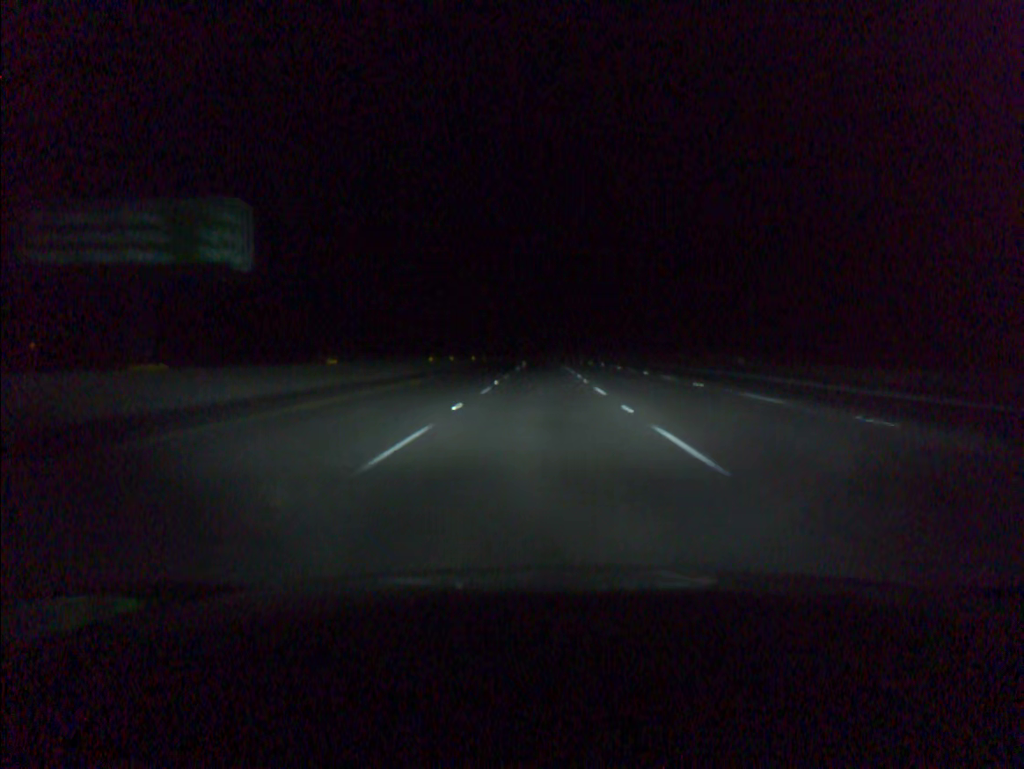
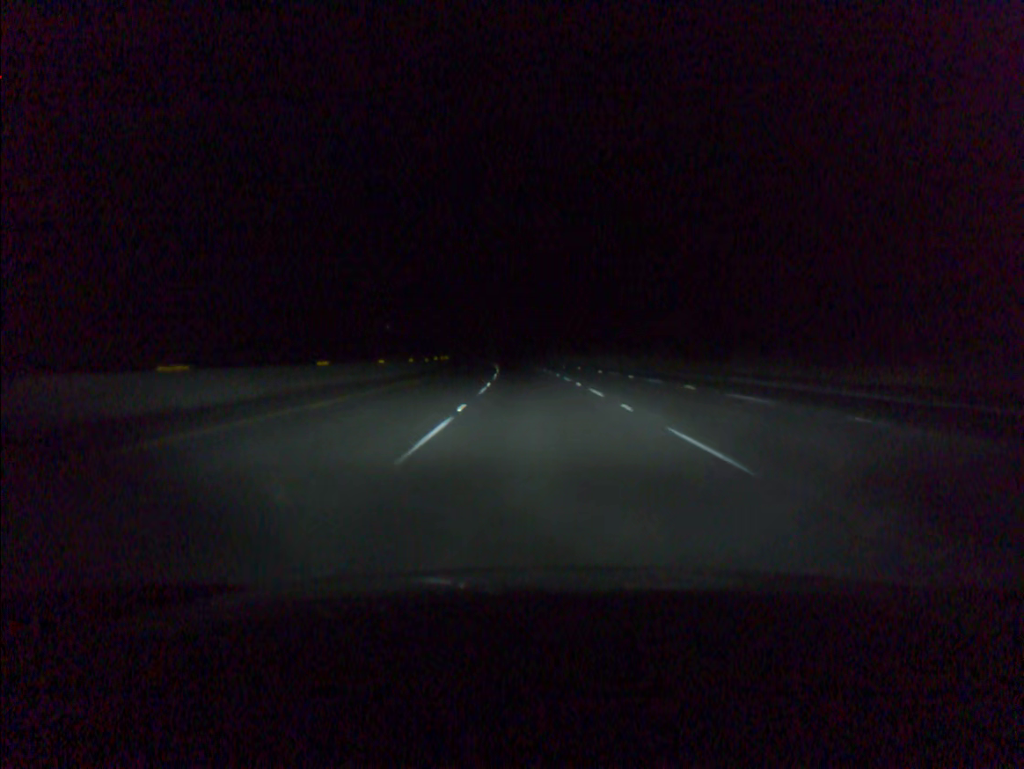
(-0.2, +102.0) m; -1°
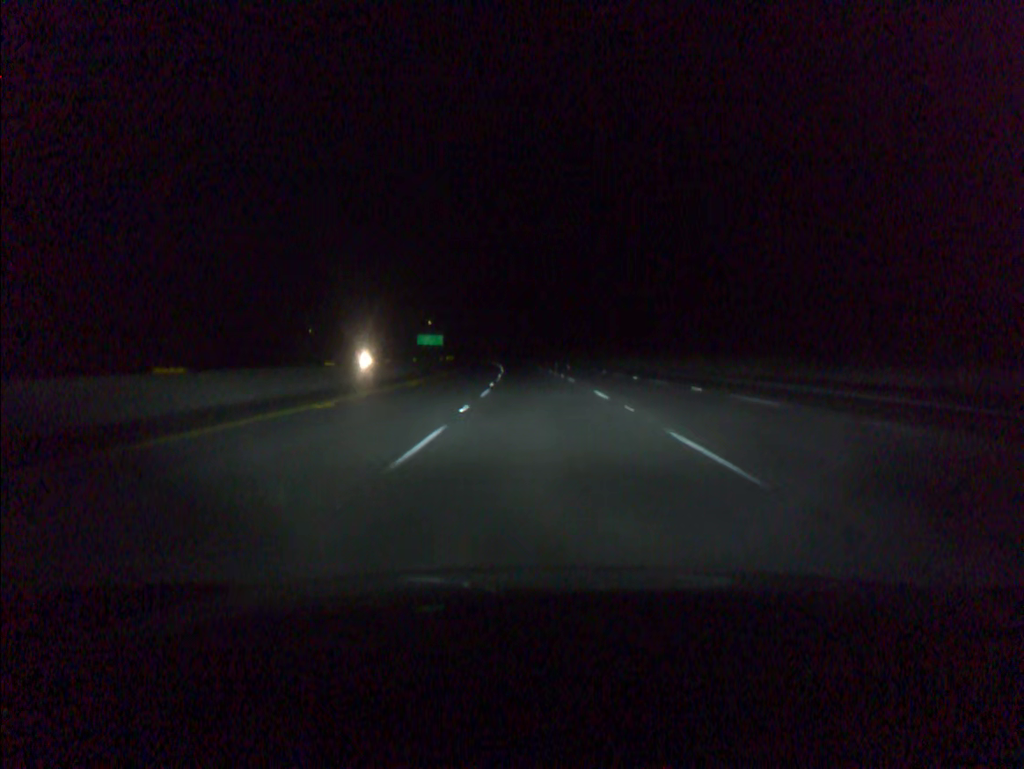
(-4.3, +102.1) m; -5°
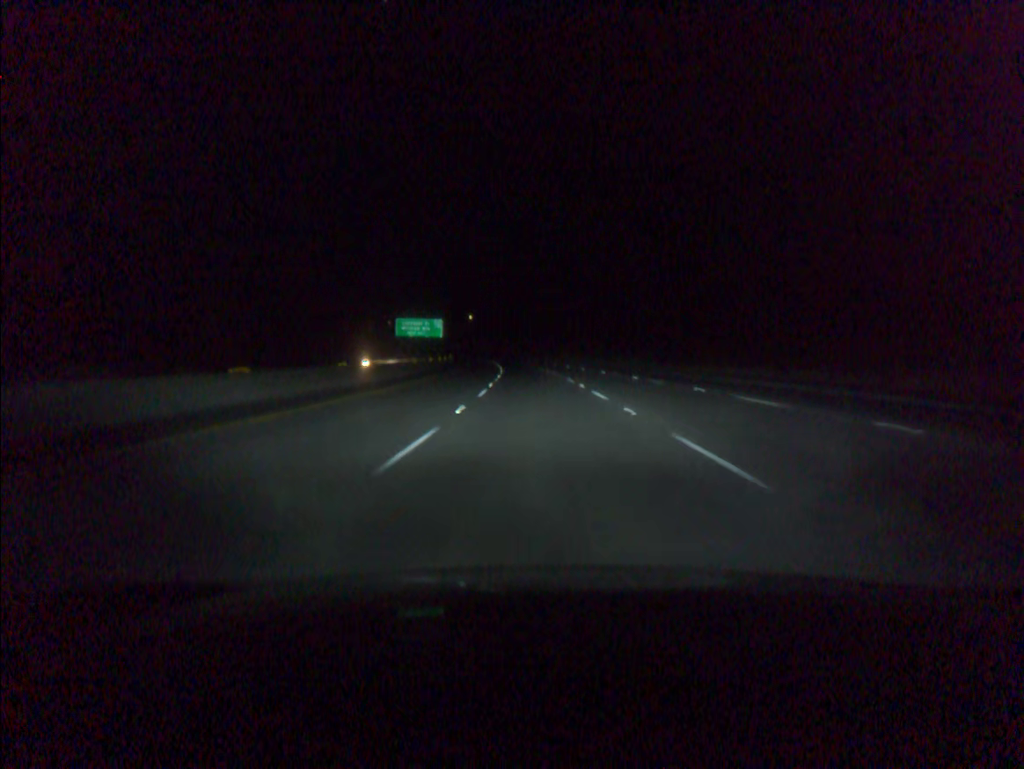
(-3.5, +102.1) m; -4°
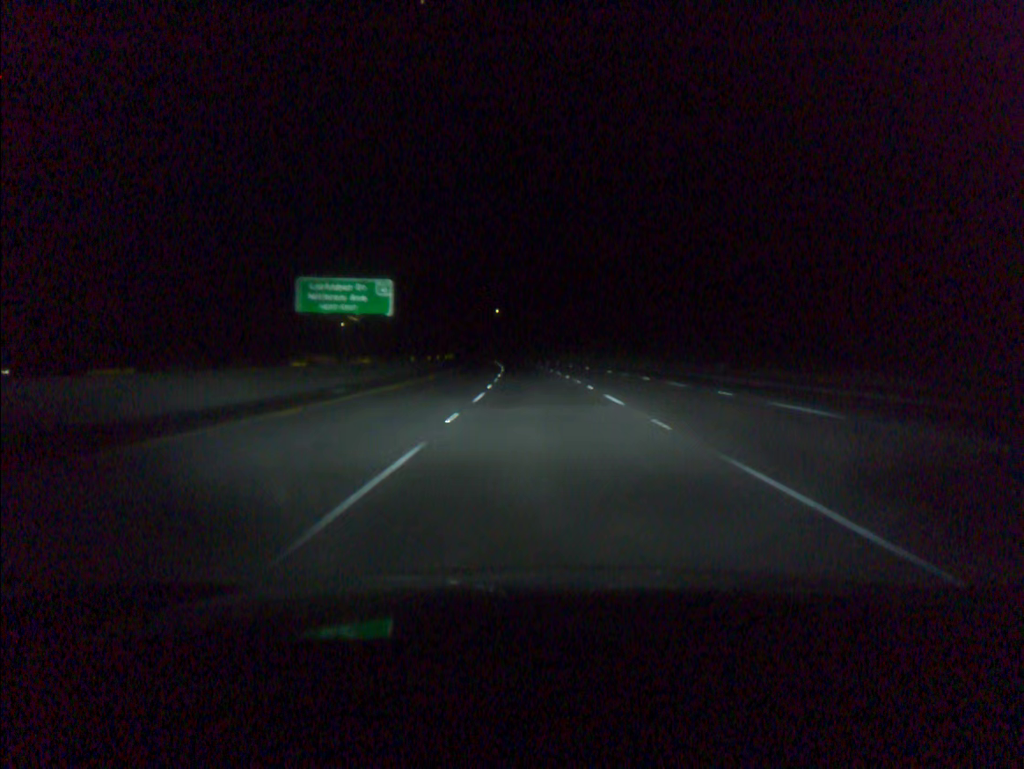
(-1.4, +61.3) m; -3°
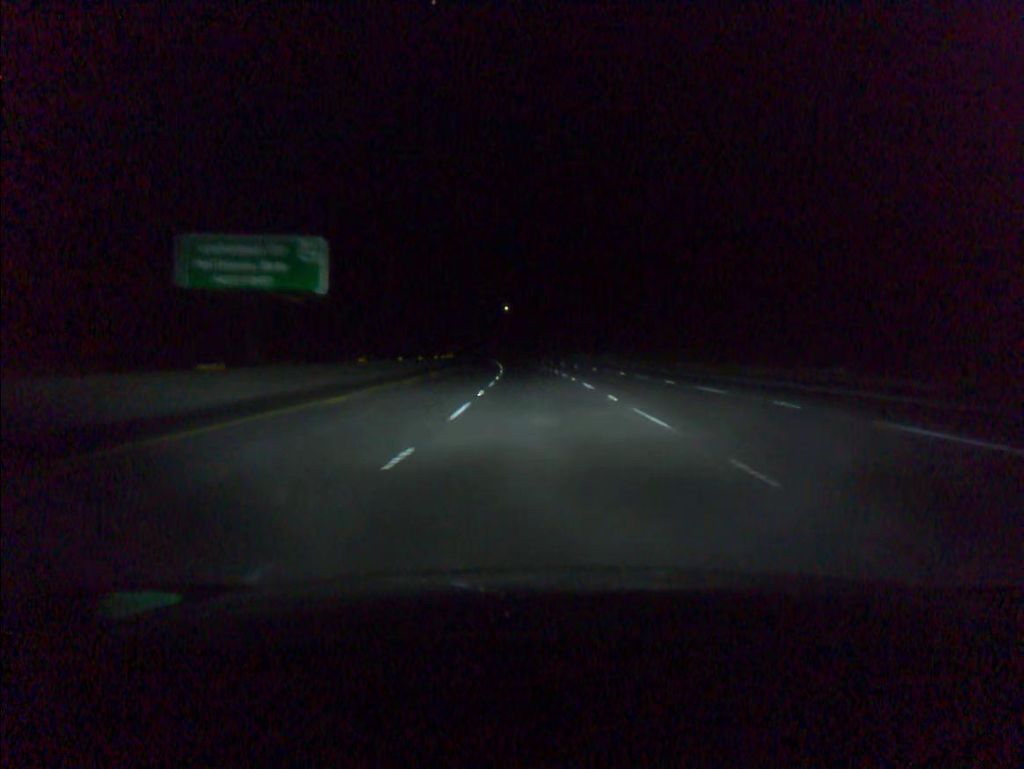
(-0.1, +20.4) m; -1°
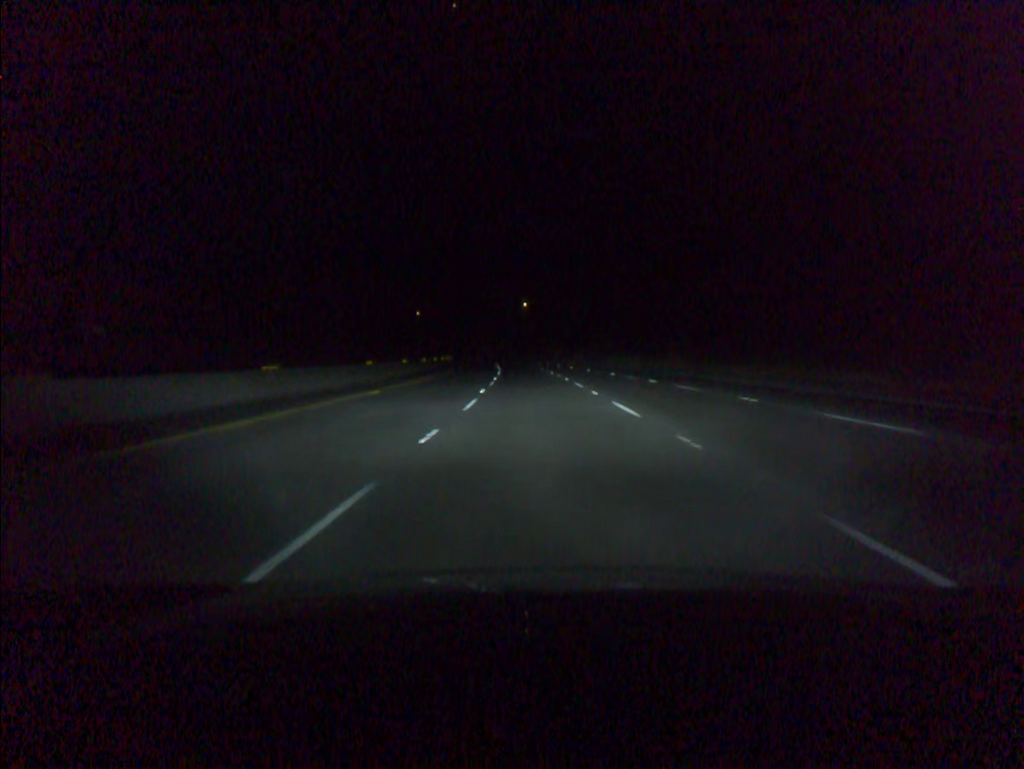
(-0.5, +40.8) m; -1°
